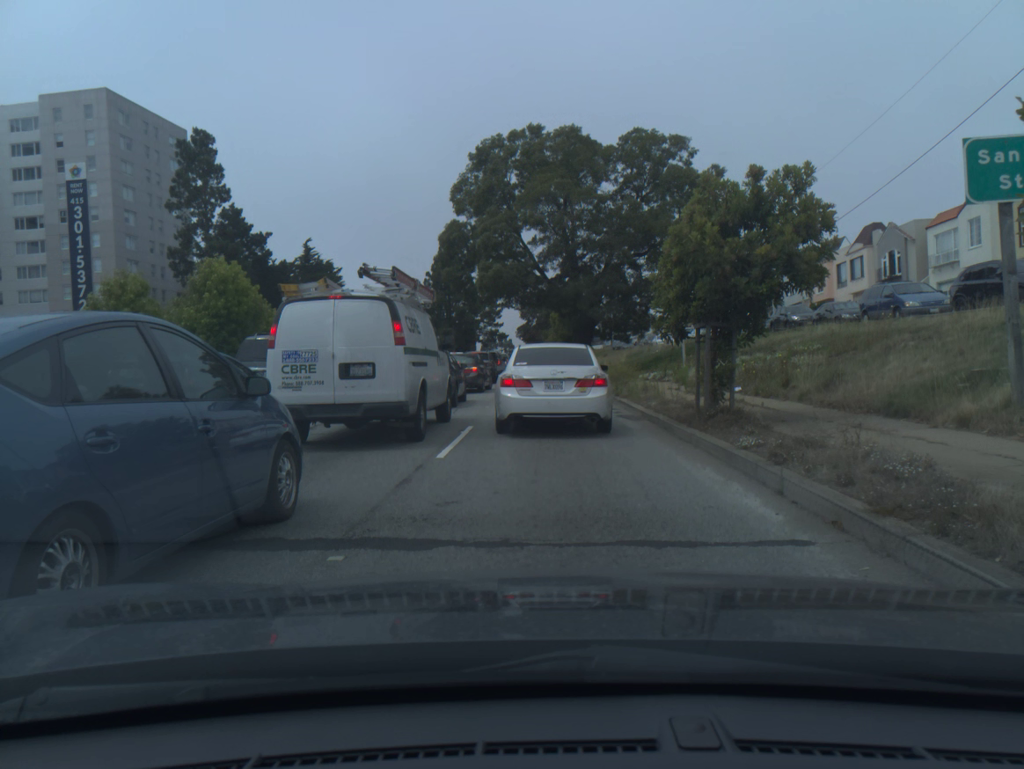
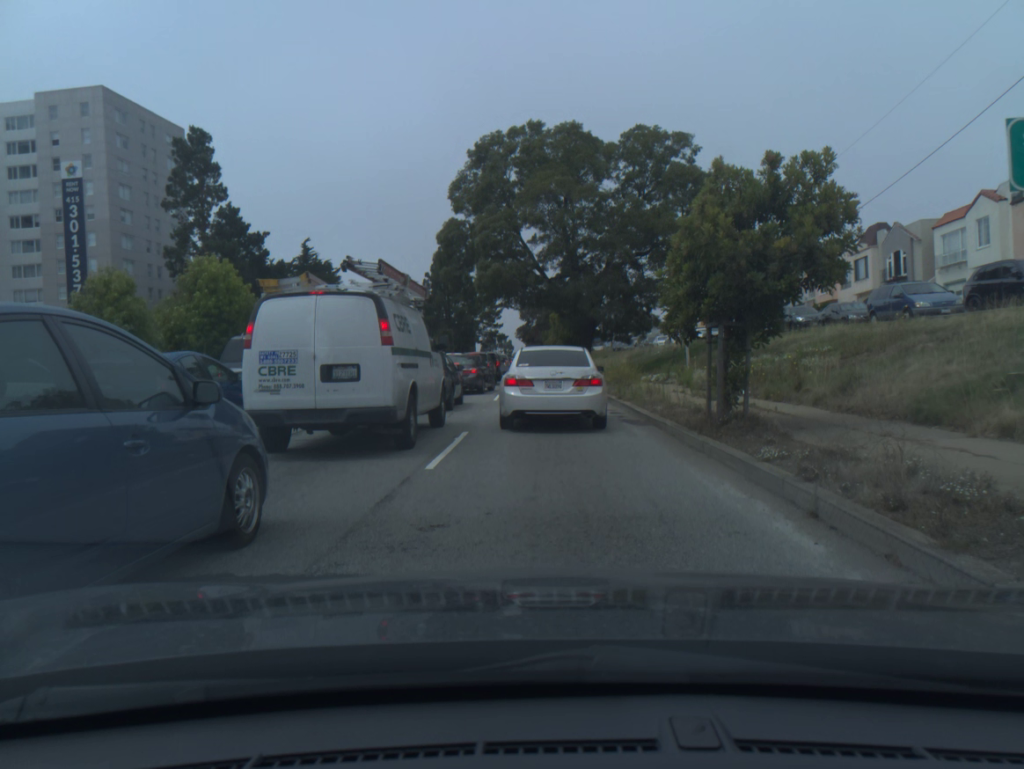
(0.0, +0.2) m; 0°
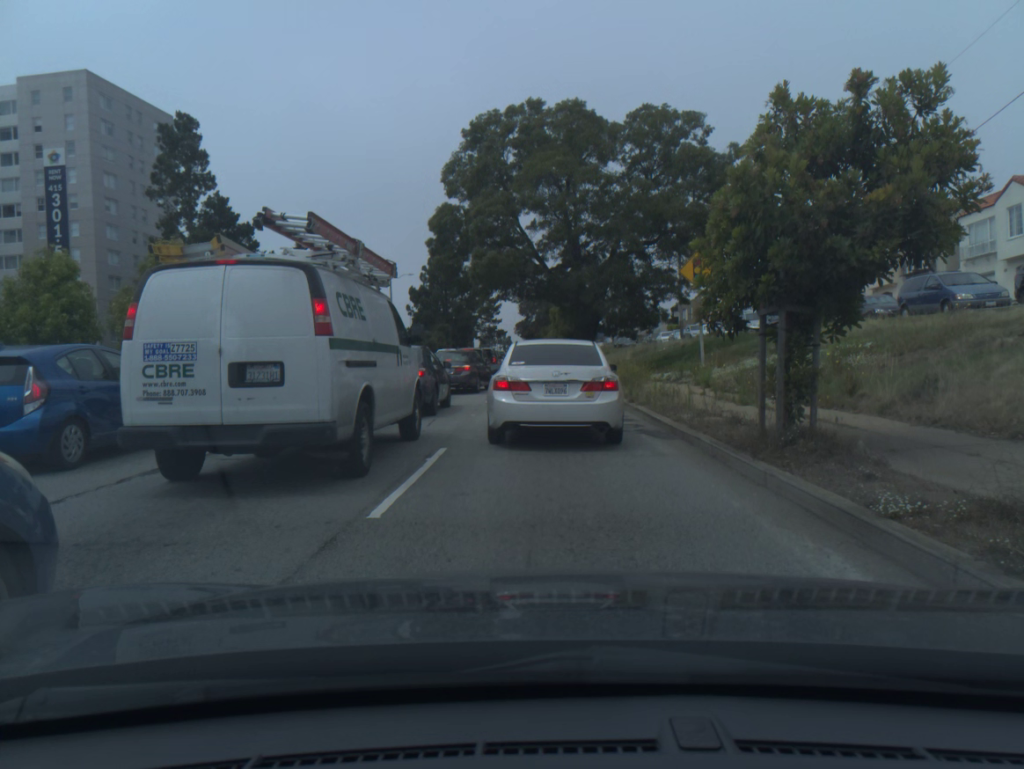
(+0.1, +1.3) m; 0°
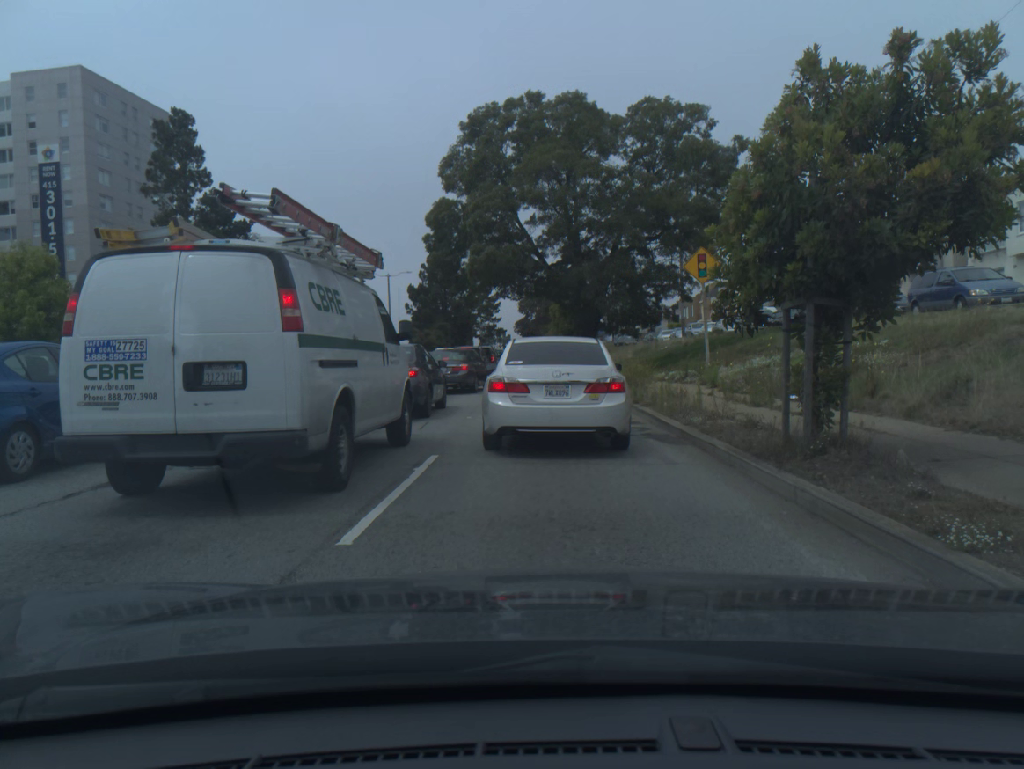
(0.0, +0.5) m; 0°
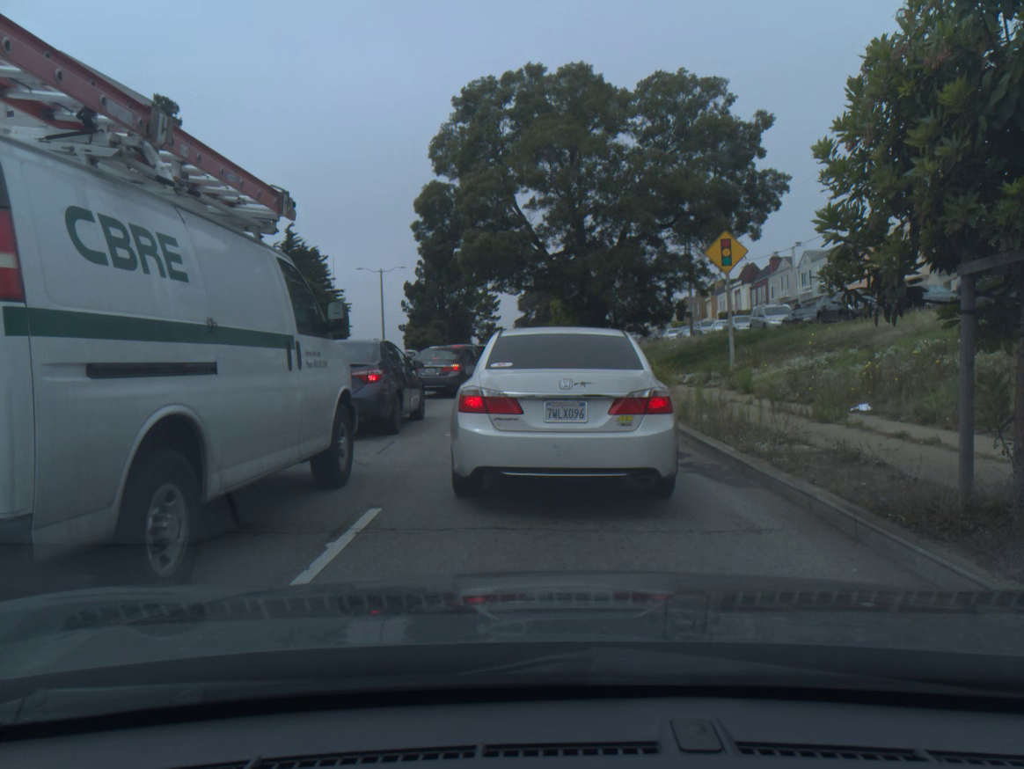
(+0.1, +2.5) m; 0°
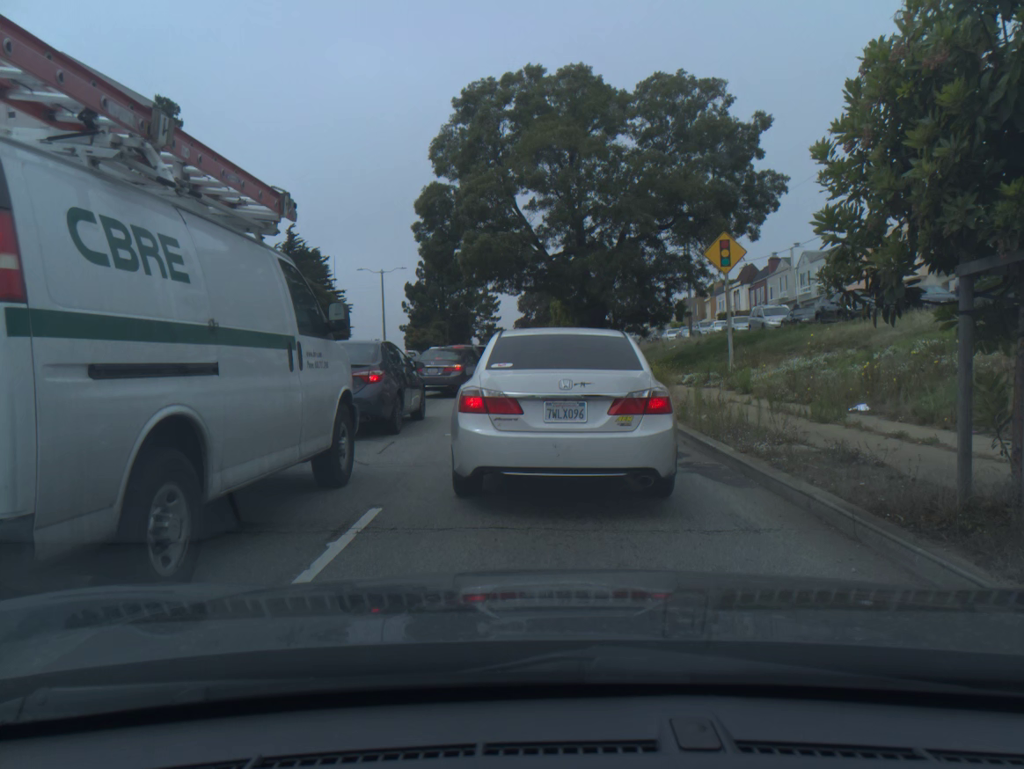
(0.0, 0.0) m; 0°
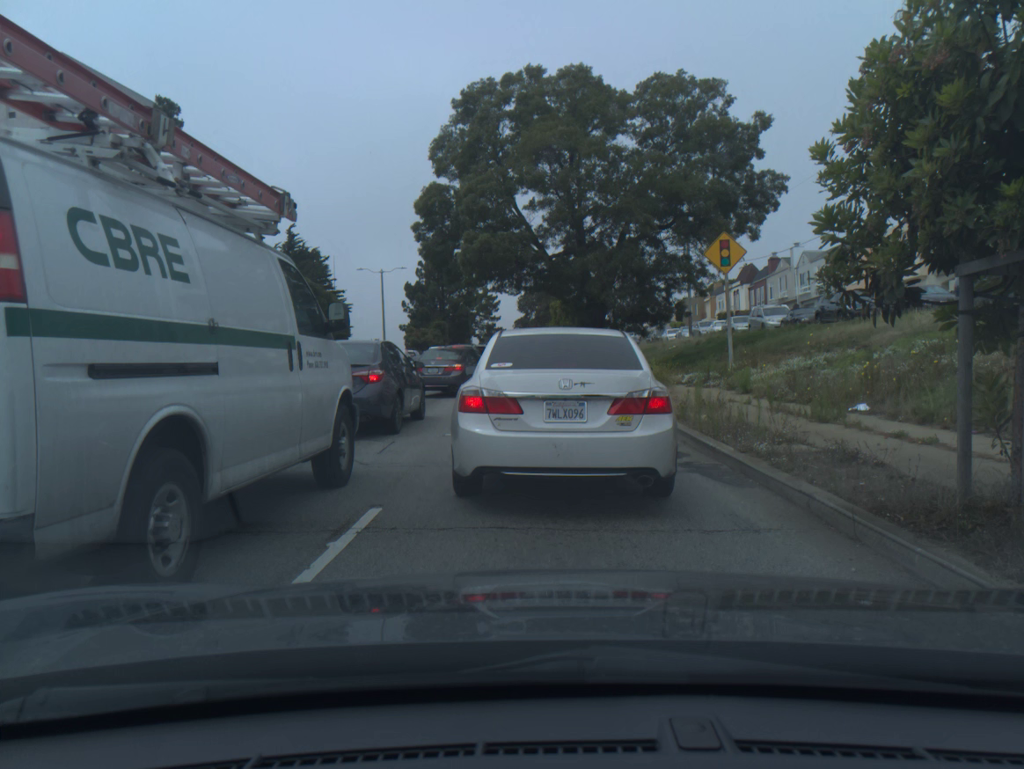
(0.0, 0.0) m; 0°
